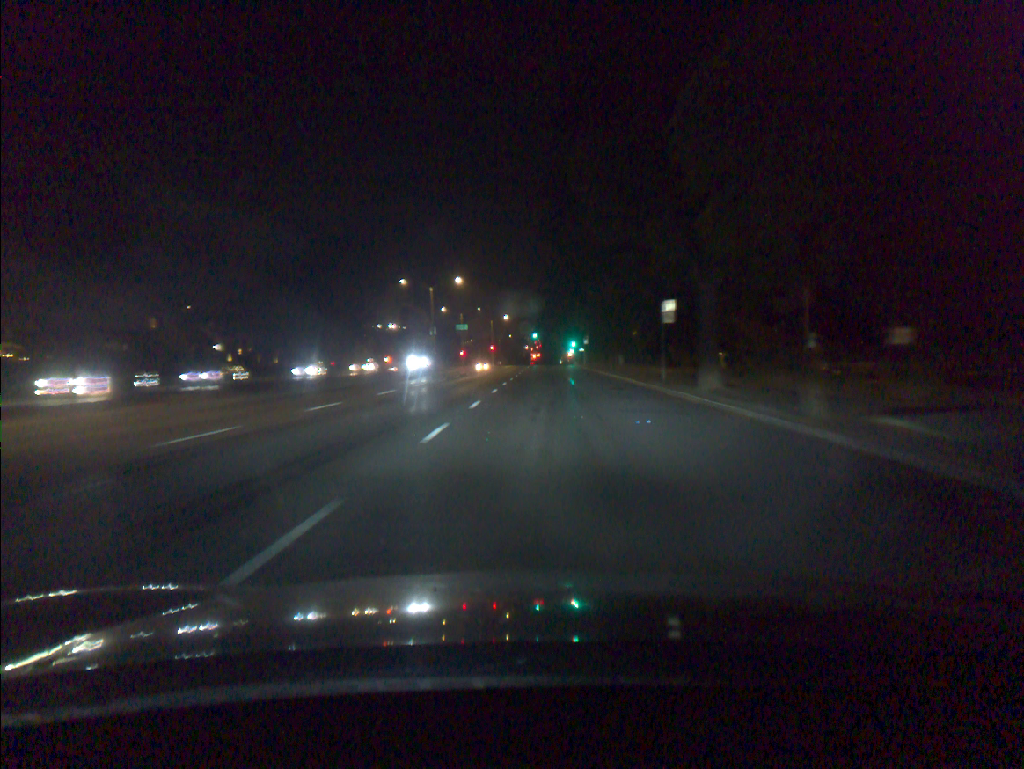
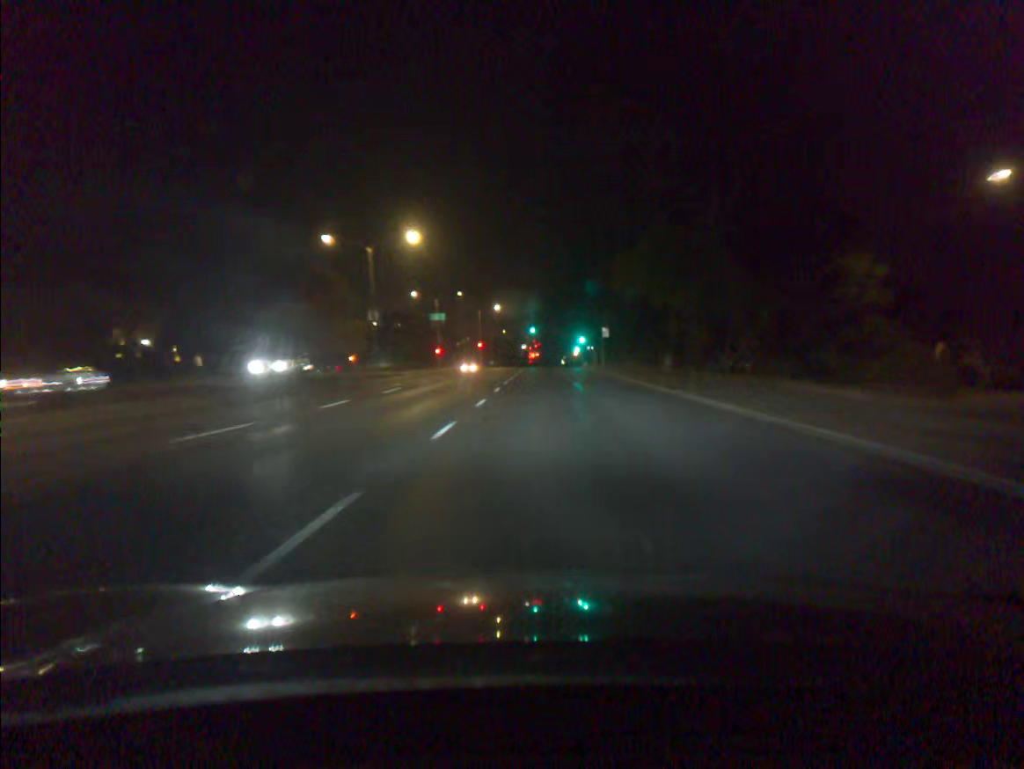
(0.0, +28.7) m; 0°
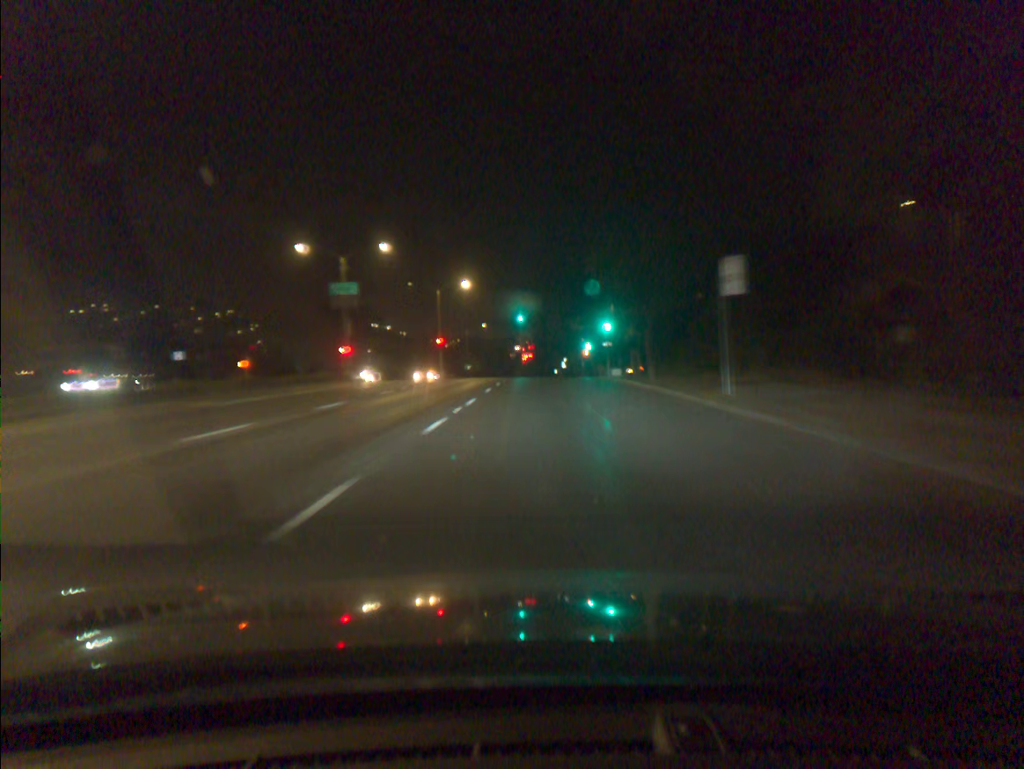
(+0.2, +42.7) m; 0°
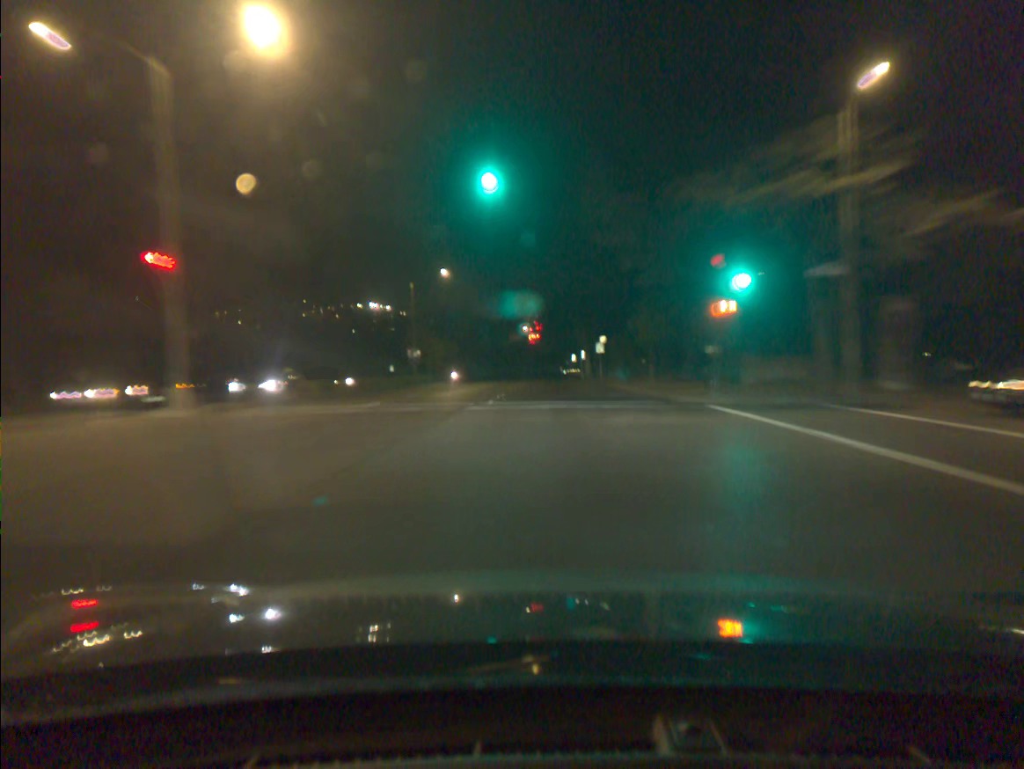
(-0.3, +60.2) m; -1°
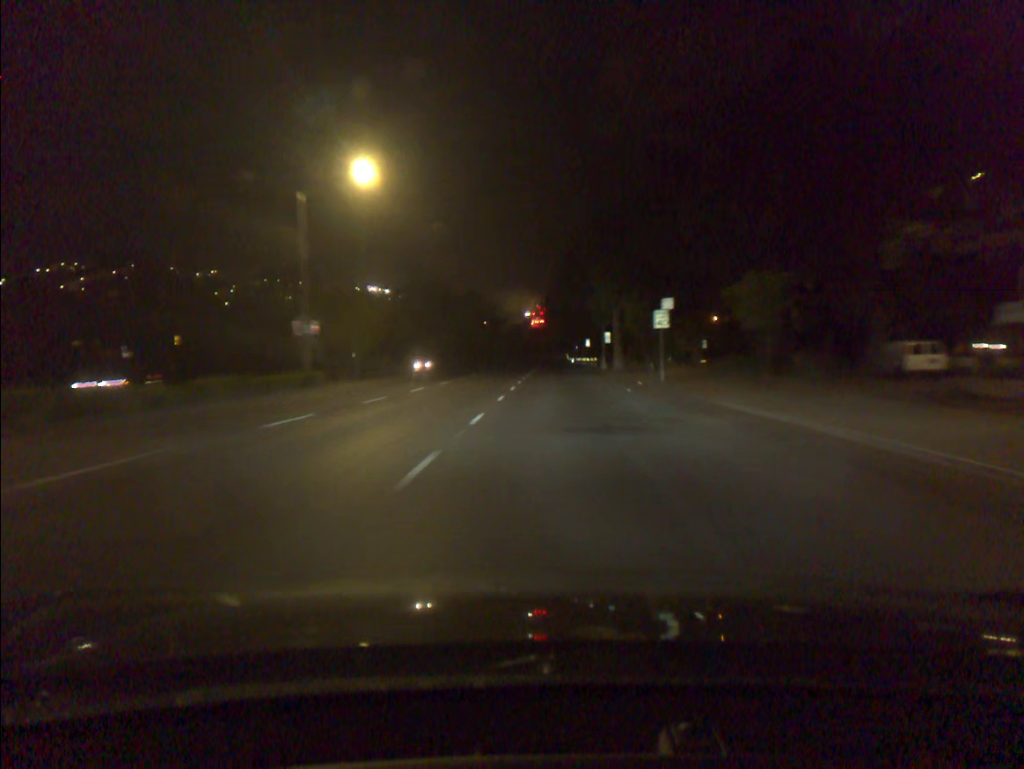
(-0.2, +30.9) m; 0°
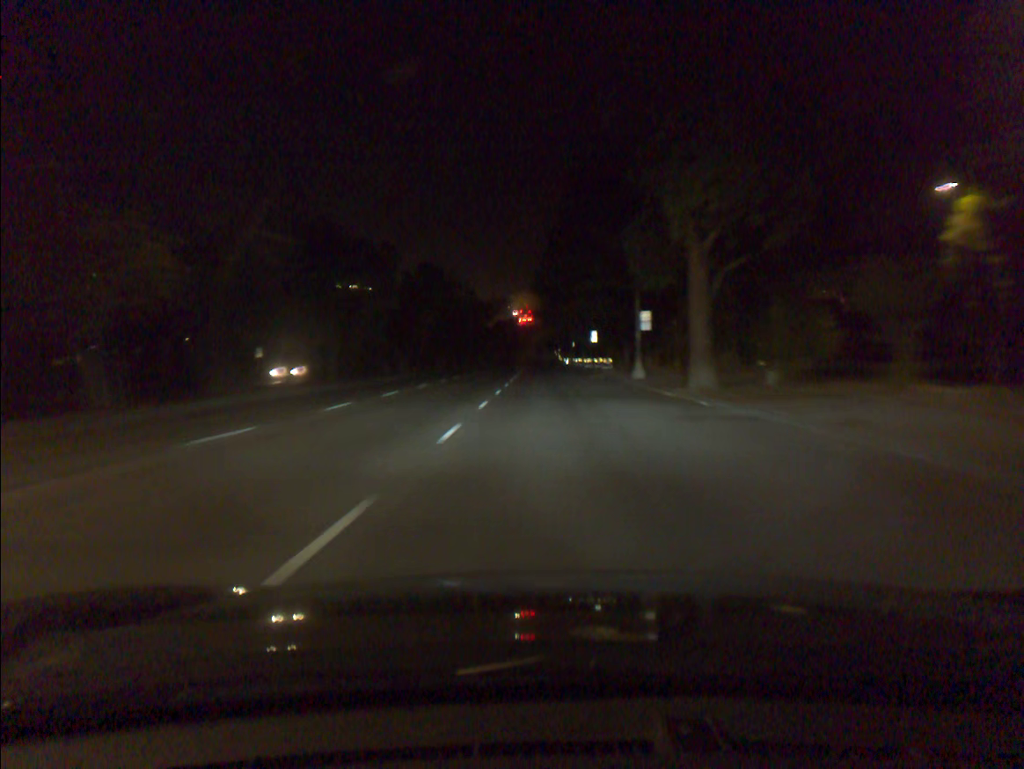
(+0.3, +32.5) m; +1°
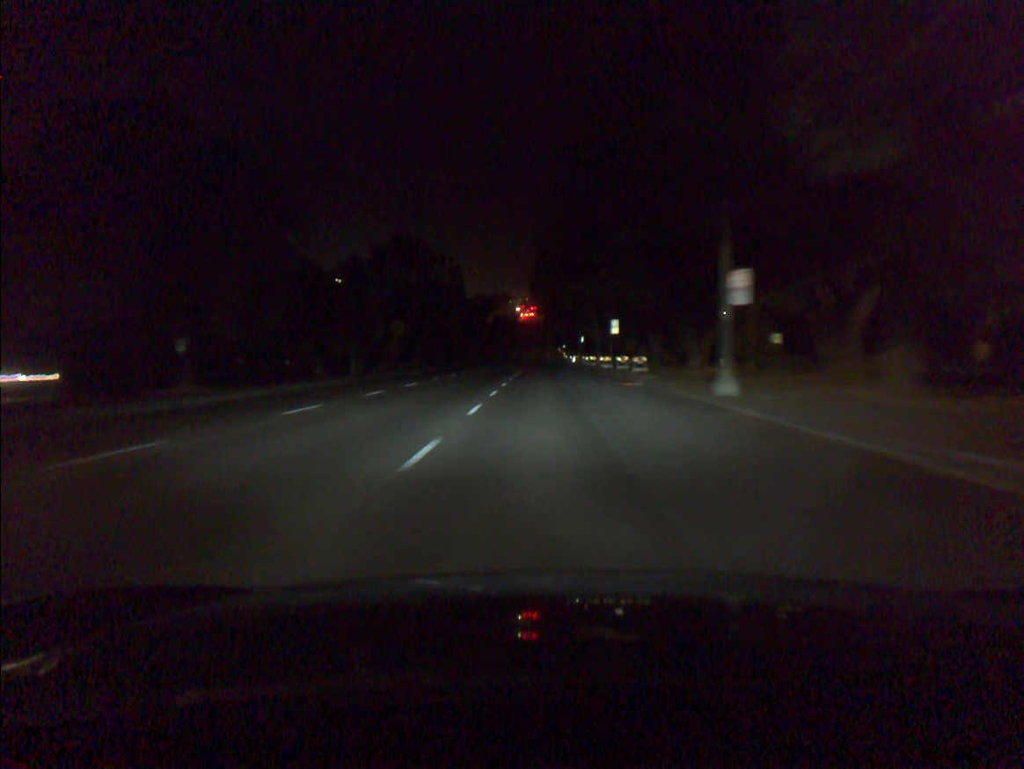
(-0.1, +17.8) m; 0°
